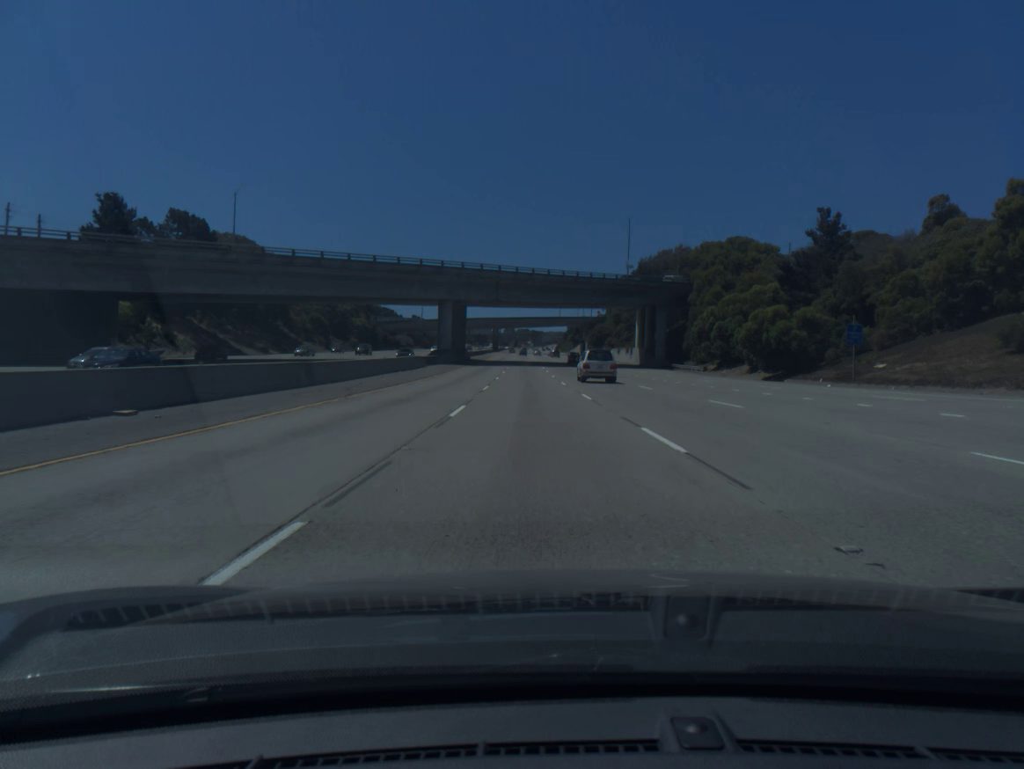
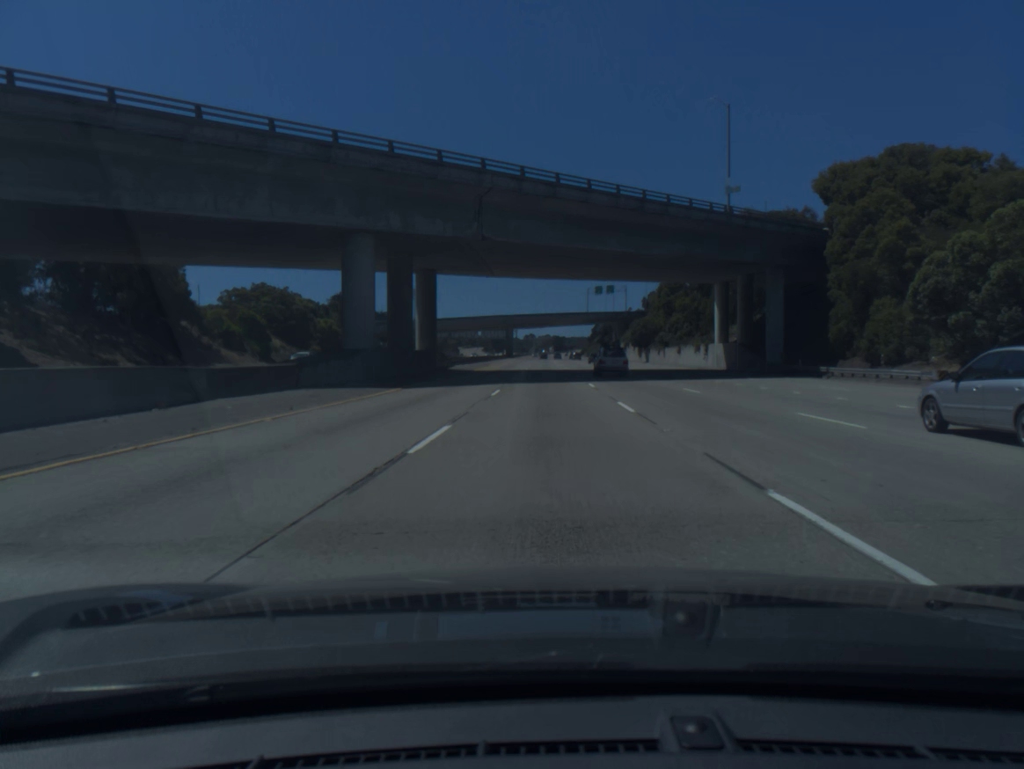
(-1.1, +50.6) m; -2°
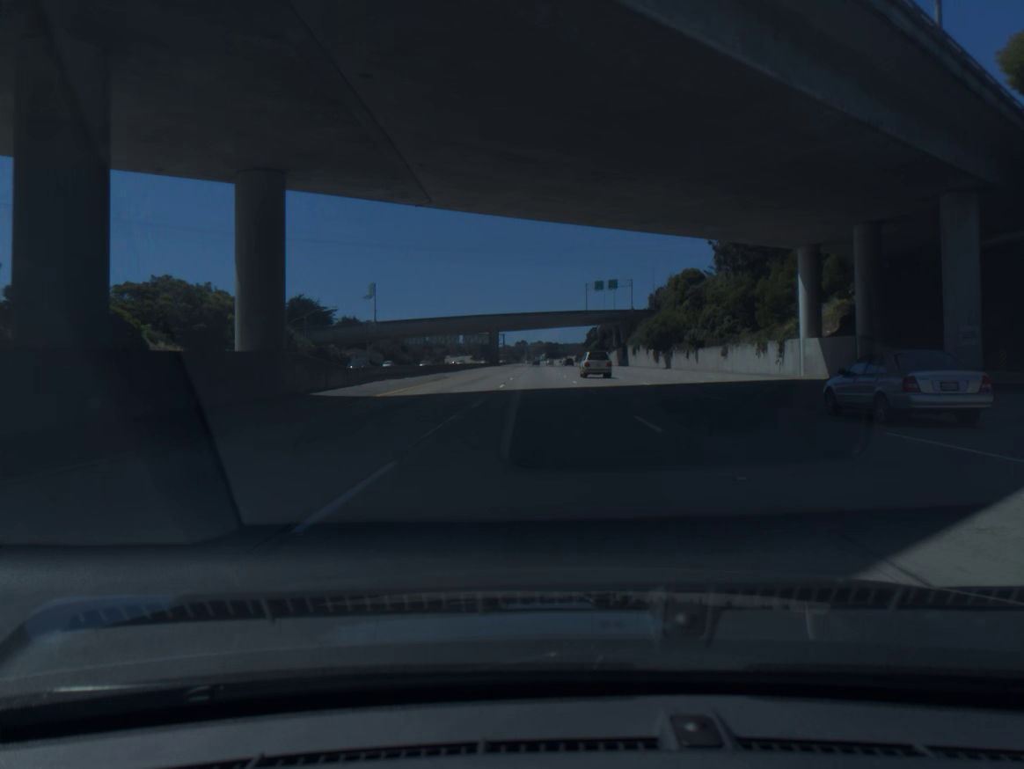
(+0.2, +34.0) m; +1°
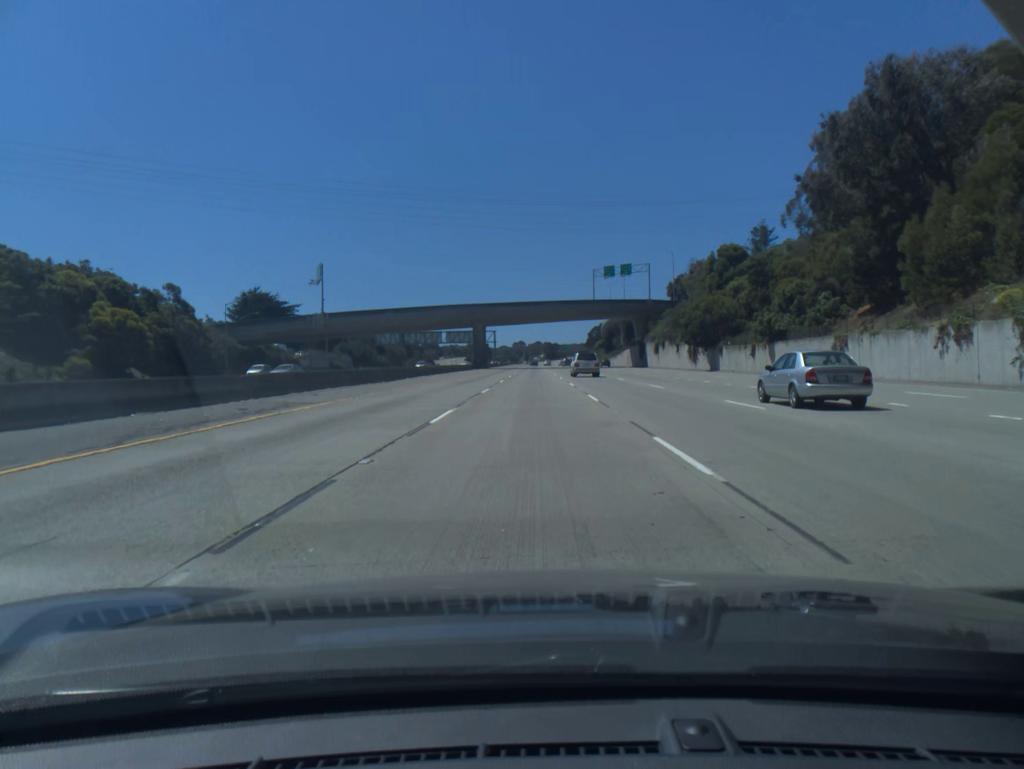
(+0.1, +34.2) m; 0°
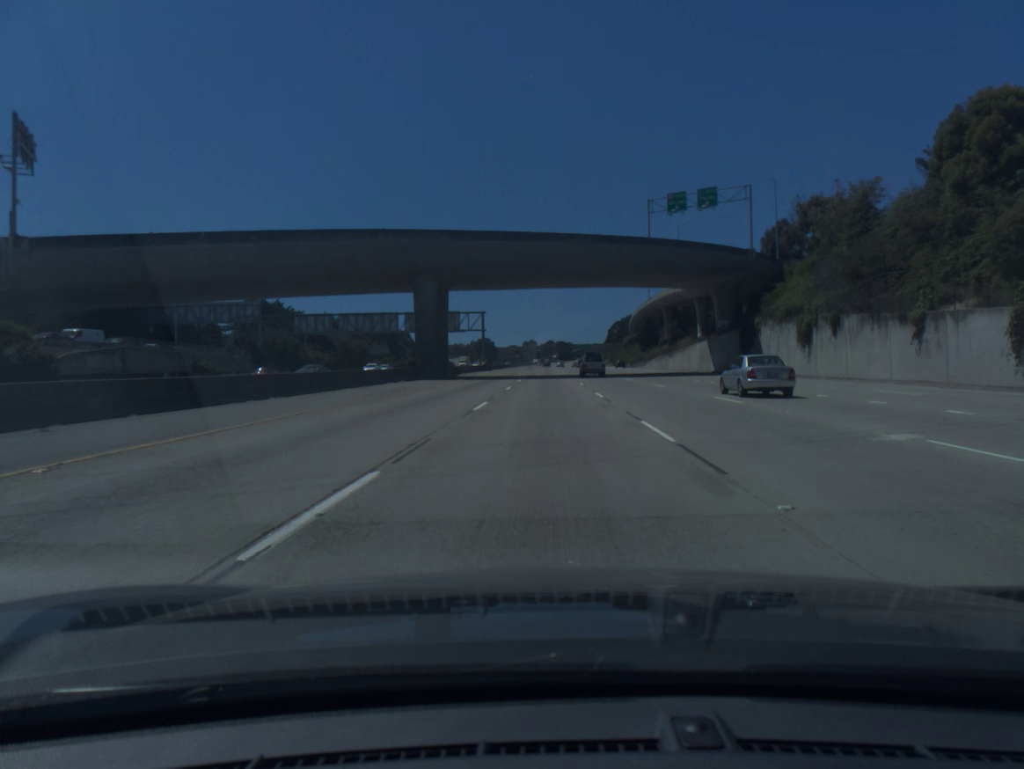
(-0.7, +69.3) m; -1°
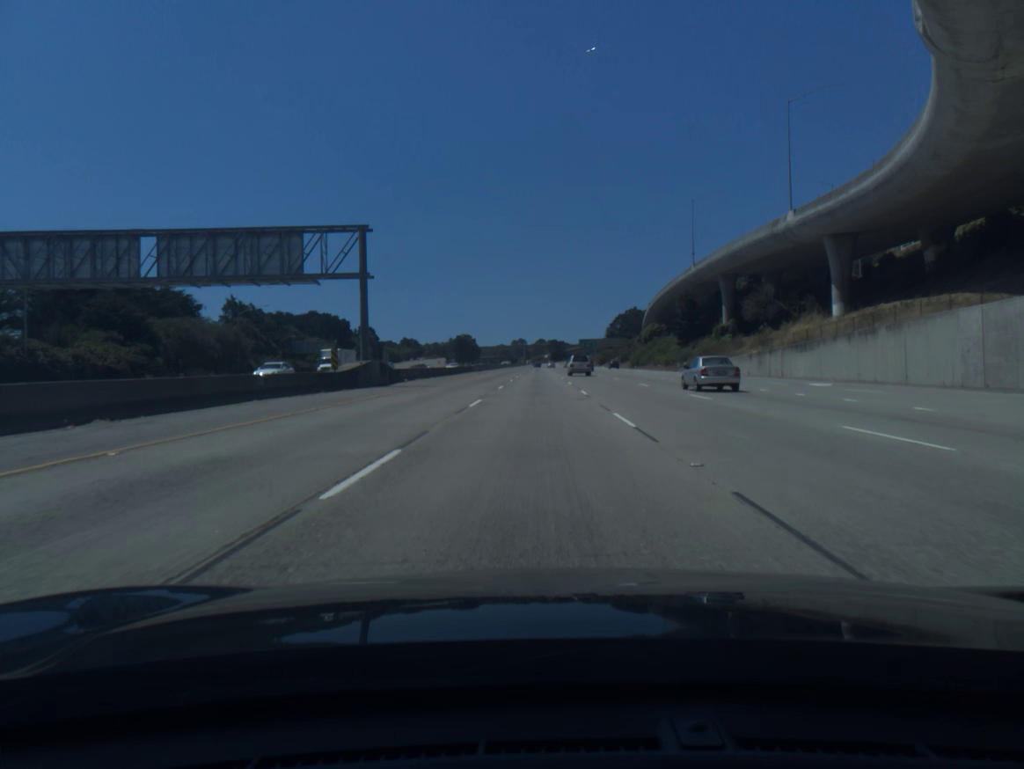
(+0.6, +70.7) m; +1°
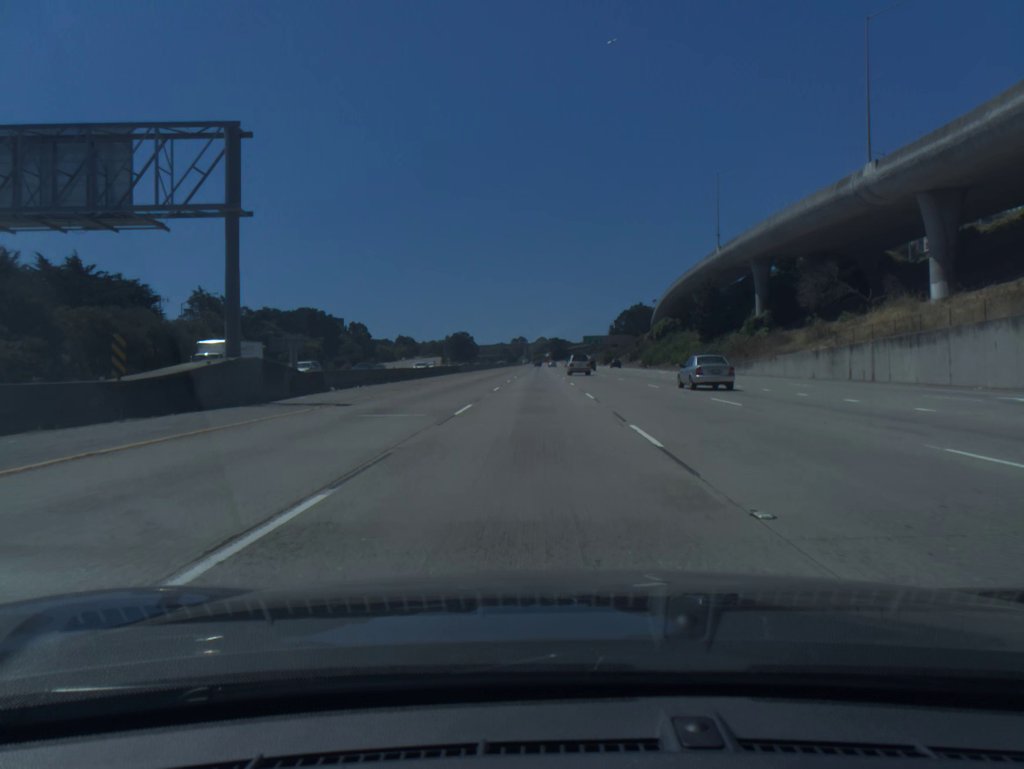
(0.0, +17.9) m; 0°
